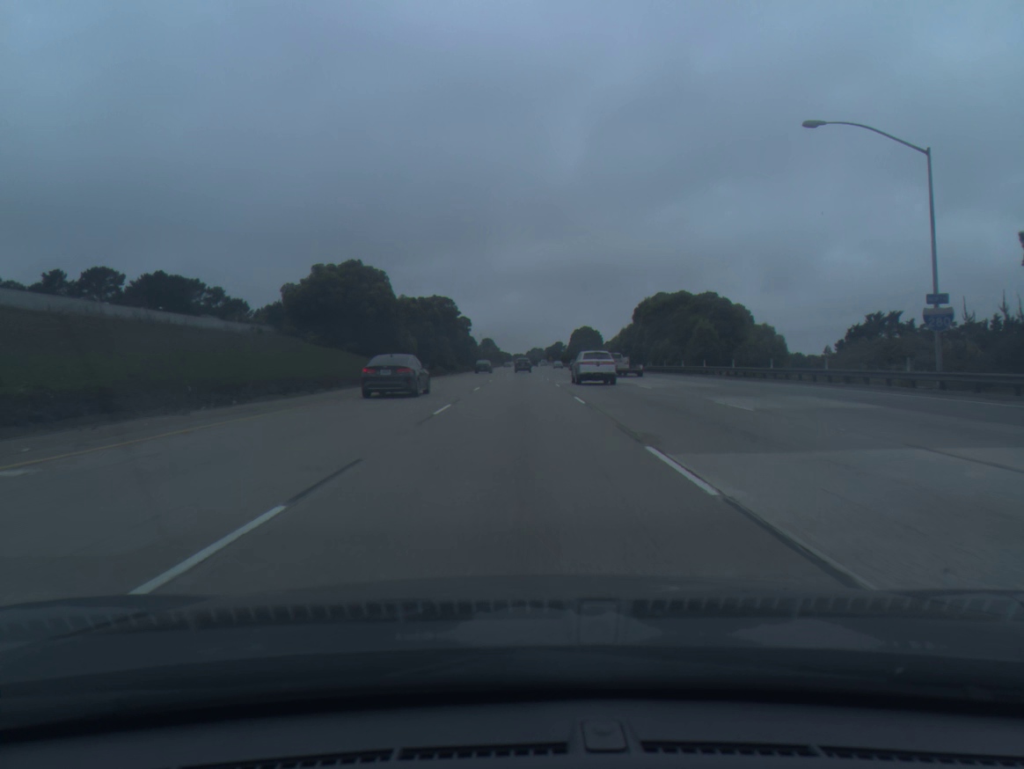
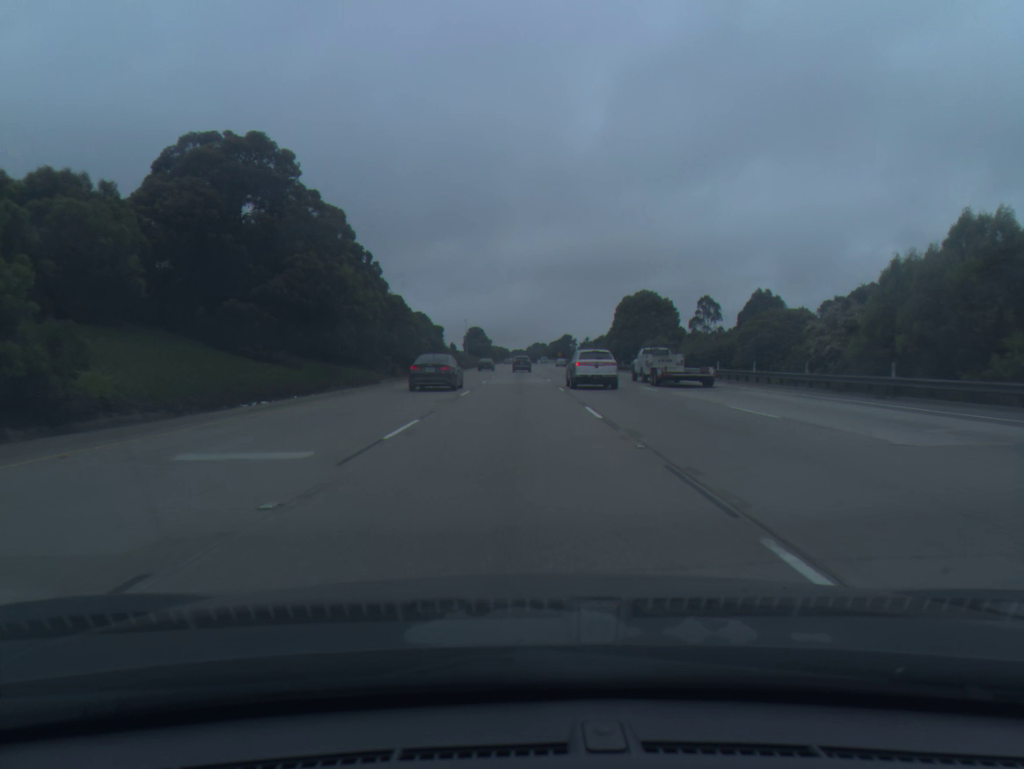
(+0.5, +93.1) m; 0°
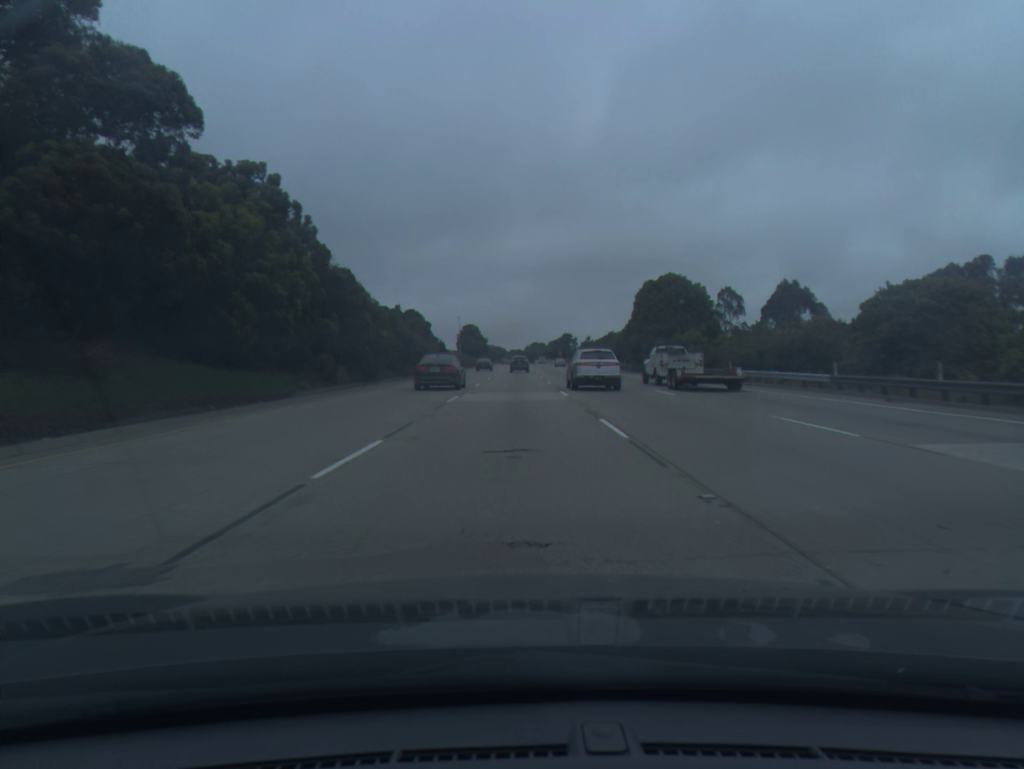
(0.0, +18.7) m; 0°
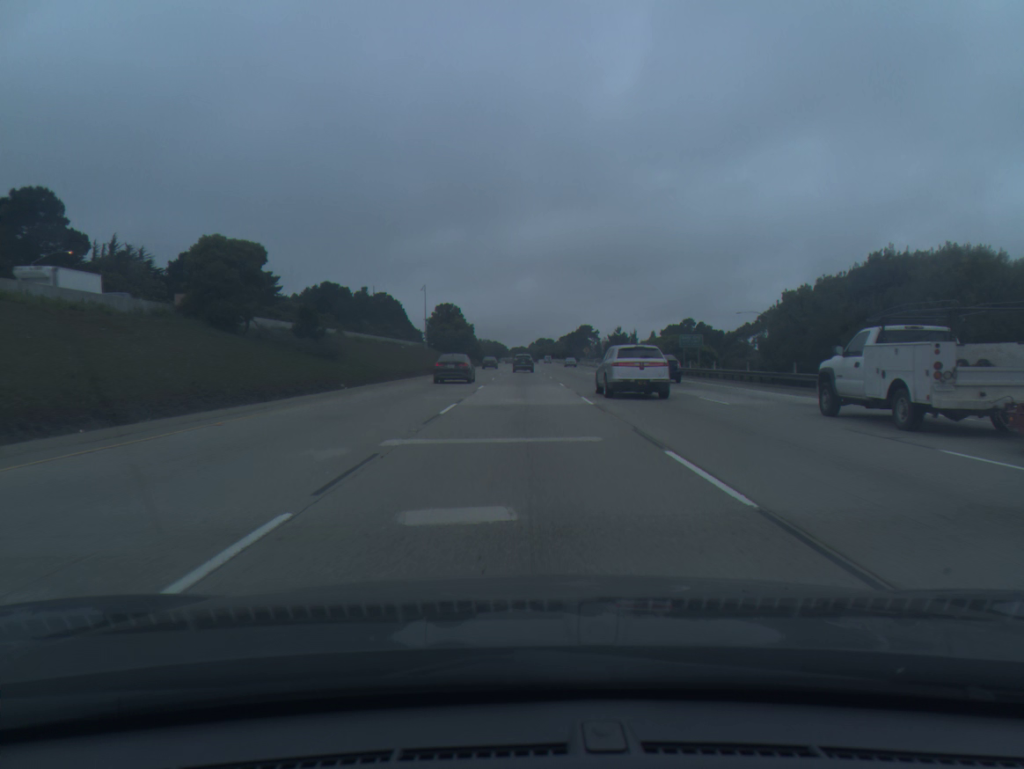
(-0.5, +93.3) m; 0°
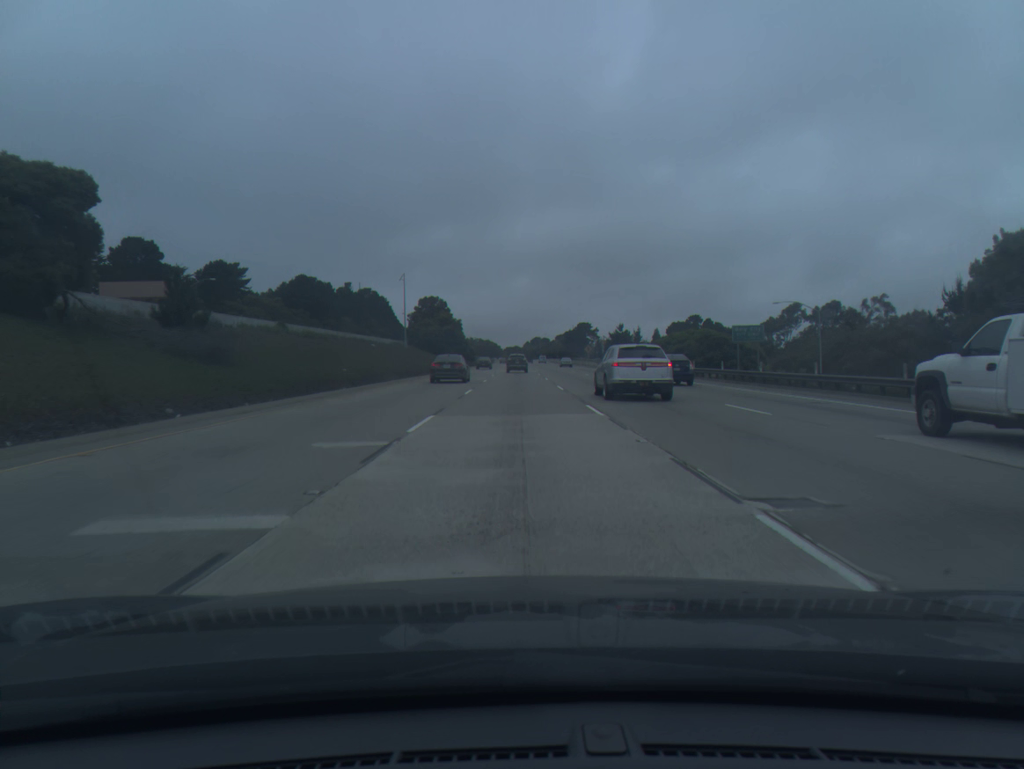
(+0.1, +18.6) m; 0°
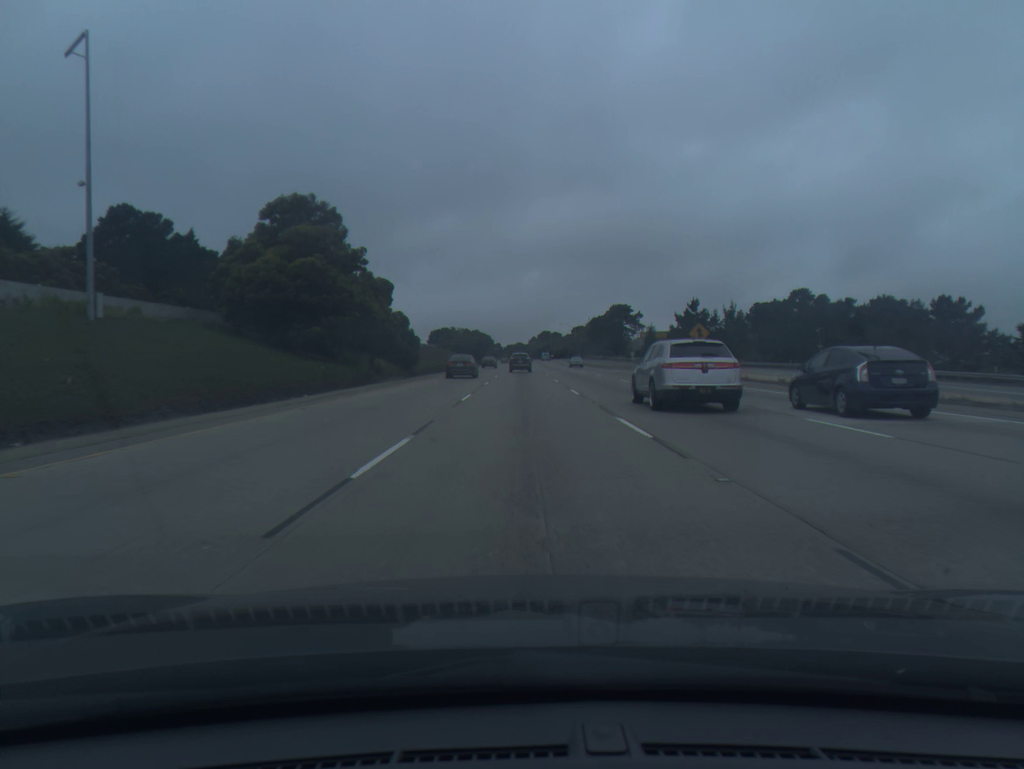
(-0.5, +92.6) m; 0°
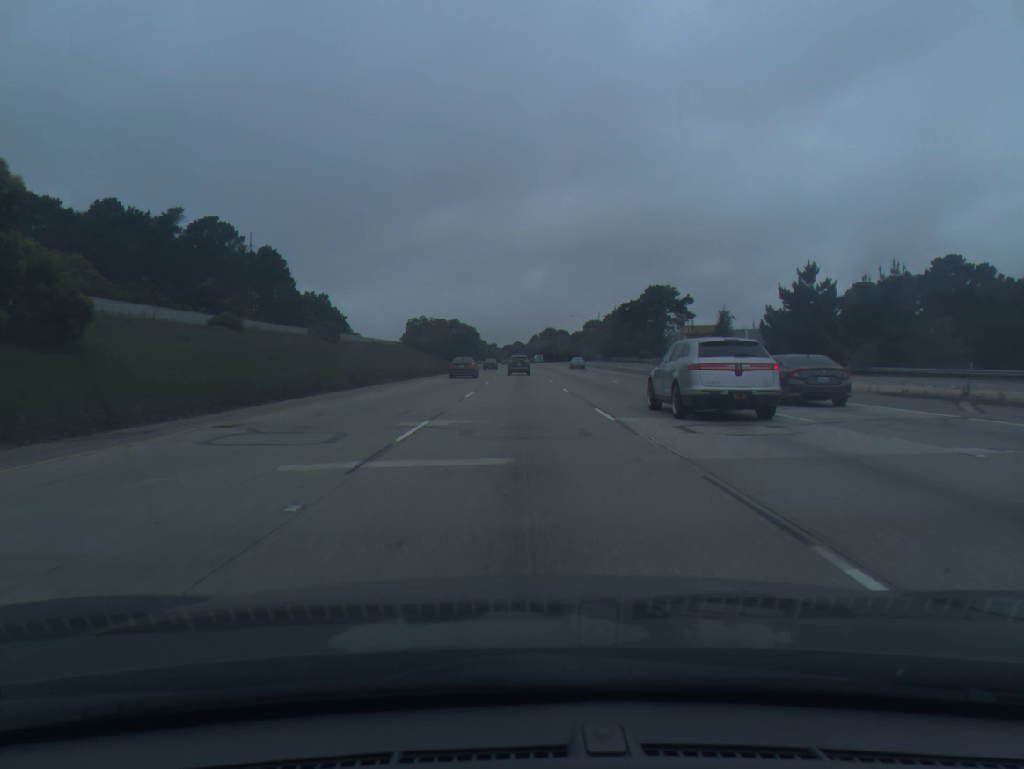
(+0.1, +55.2) m; 0°
